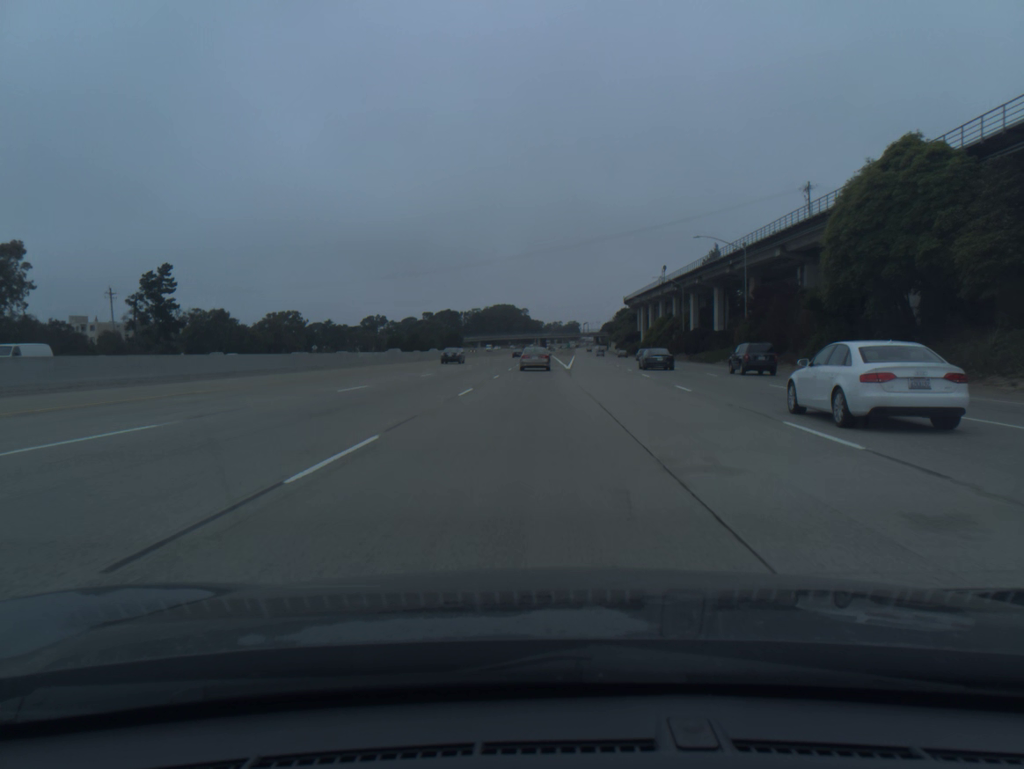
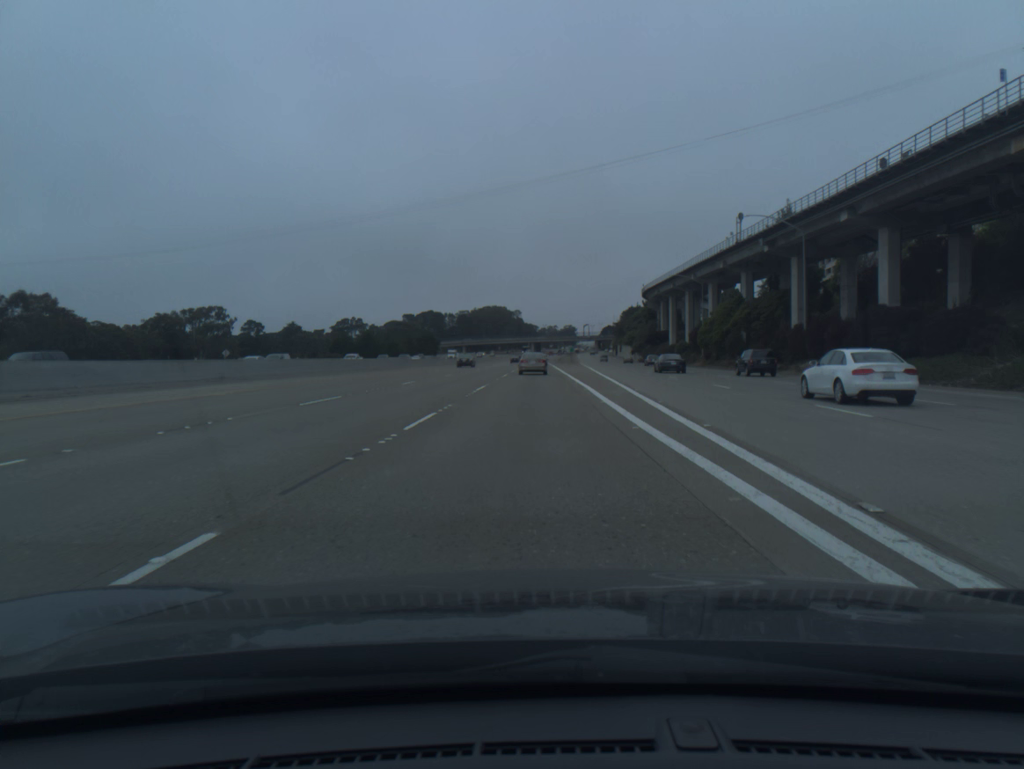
(+0.3, +62.3) m; 0°
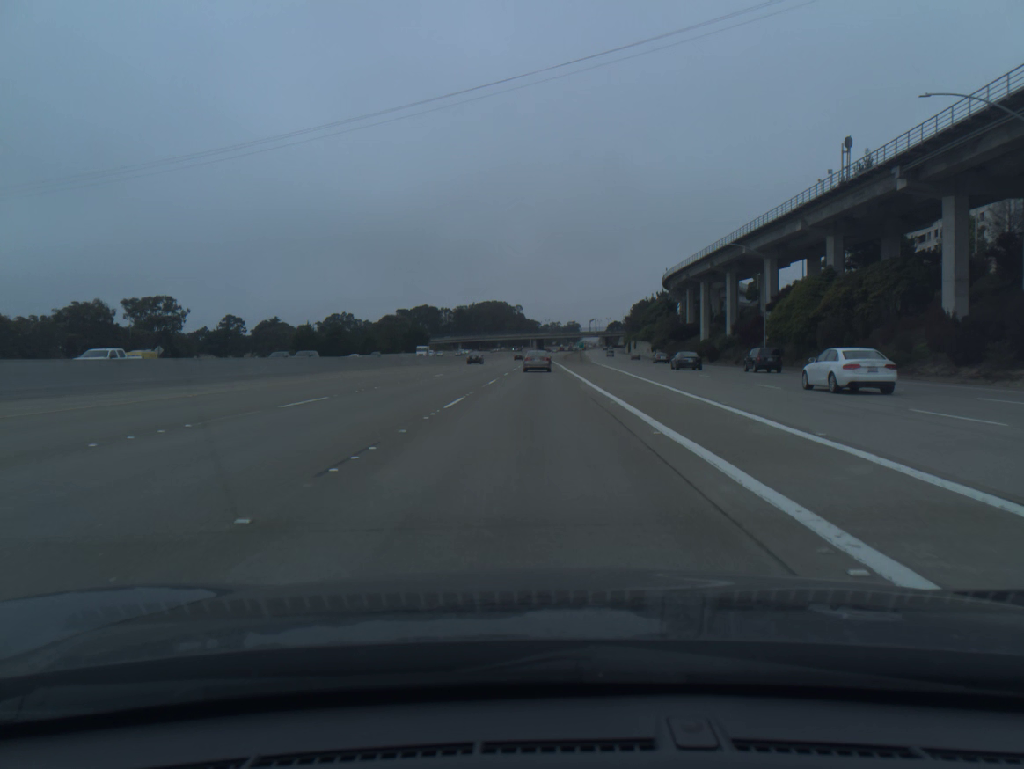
(-0.1, +31.0) m; 0°
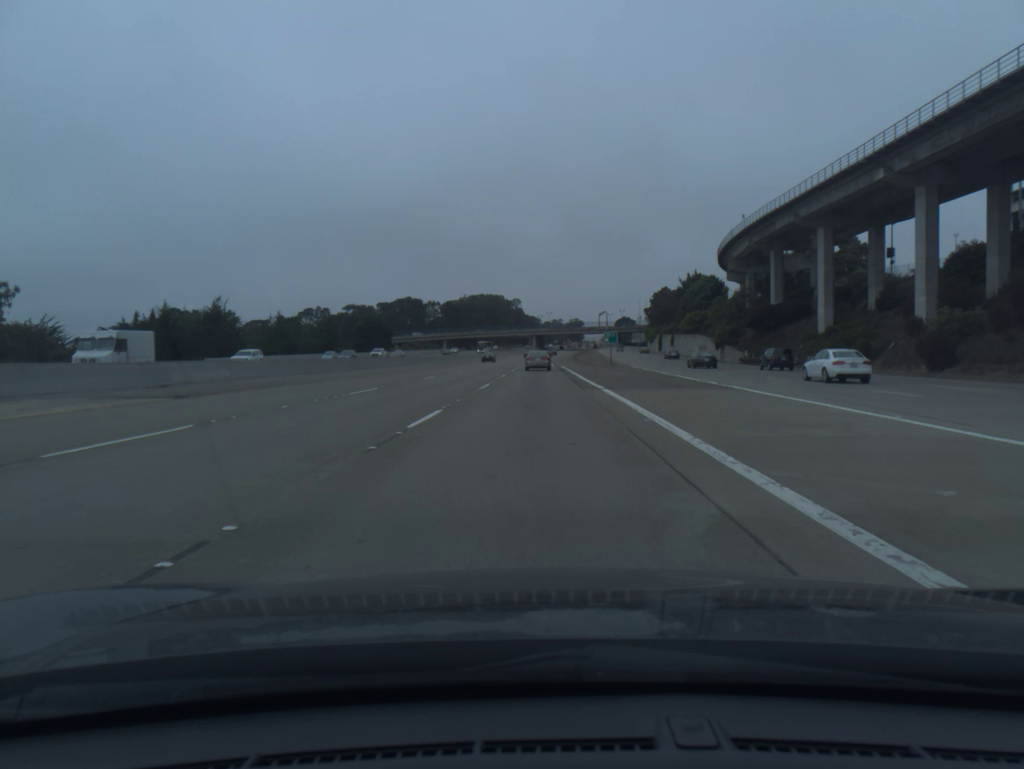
(+0.1, +62.4) m; 0°
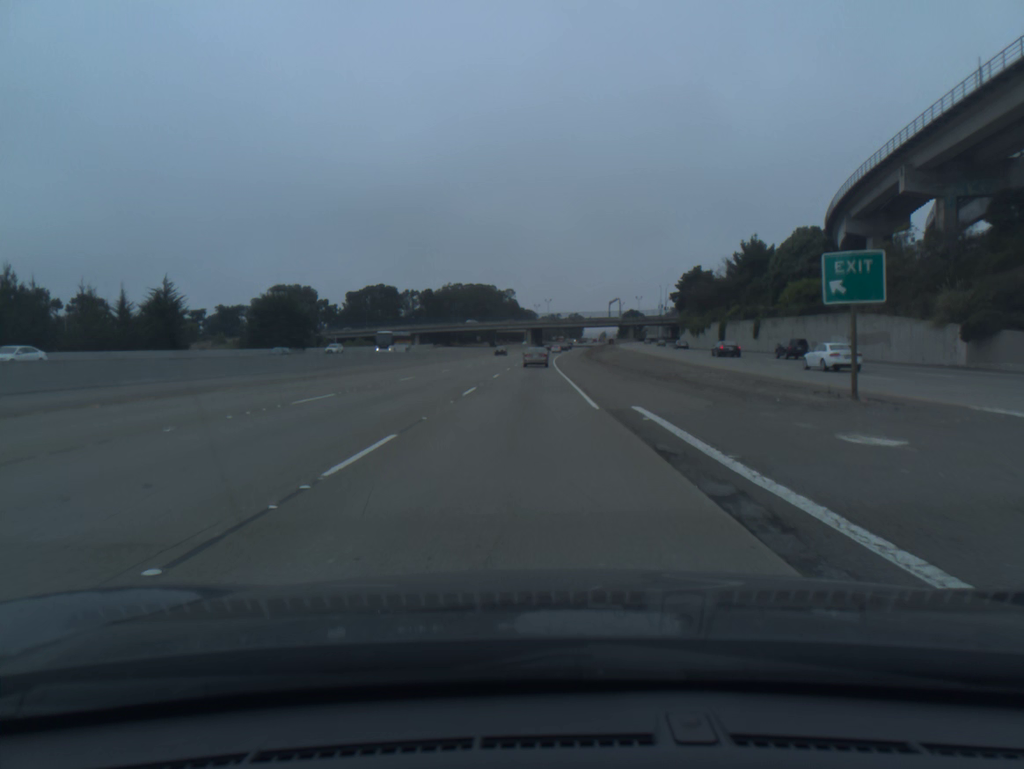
(+0.1, +63.7) m; 0°
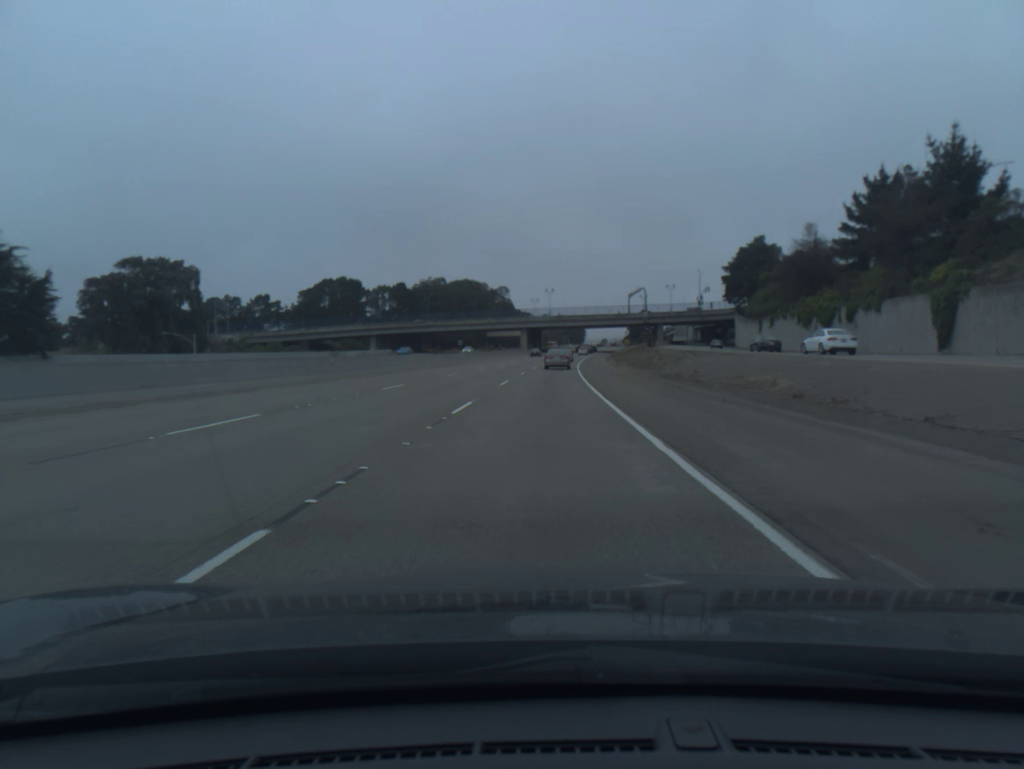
(-0.2, +64.4) m; 0°
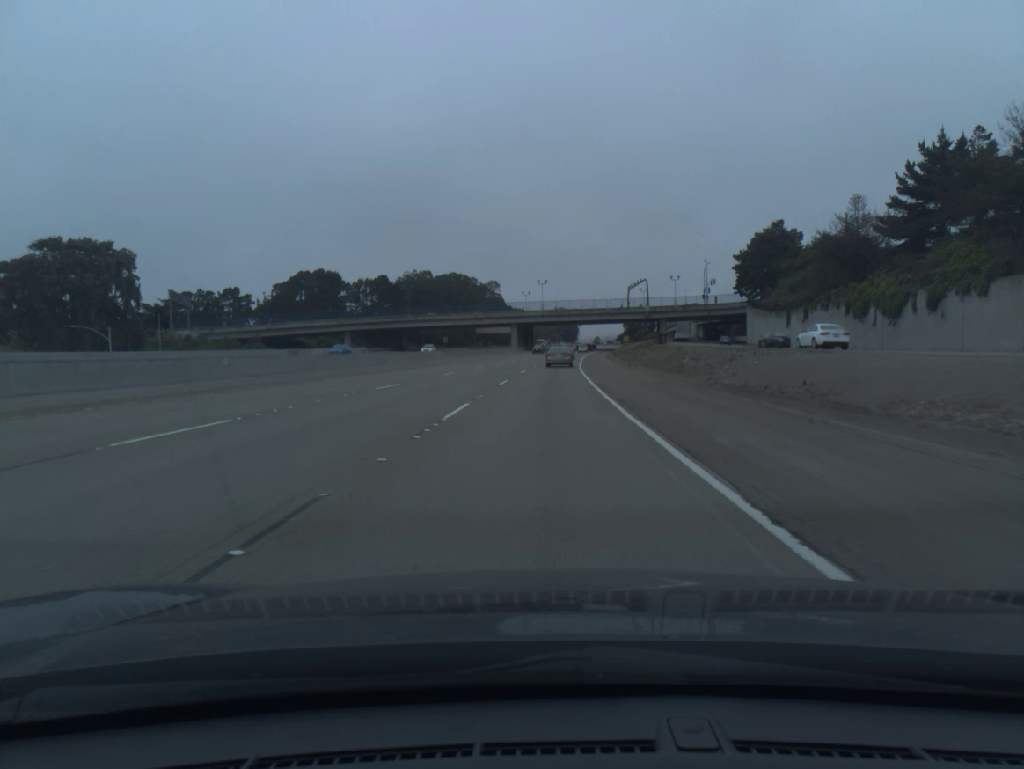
(+0.1, +16.1) m; 0°
